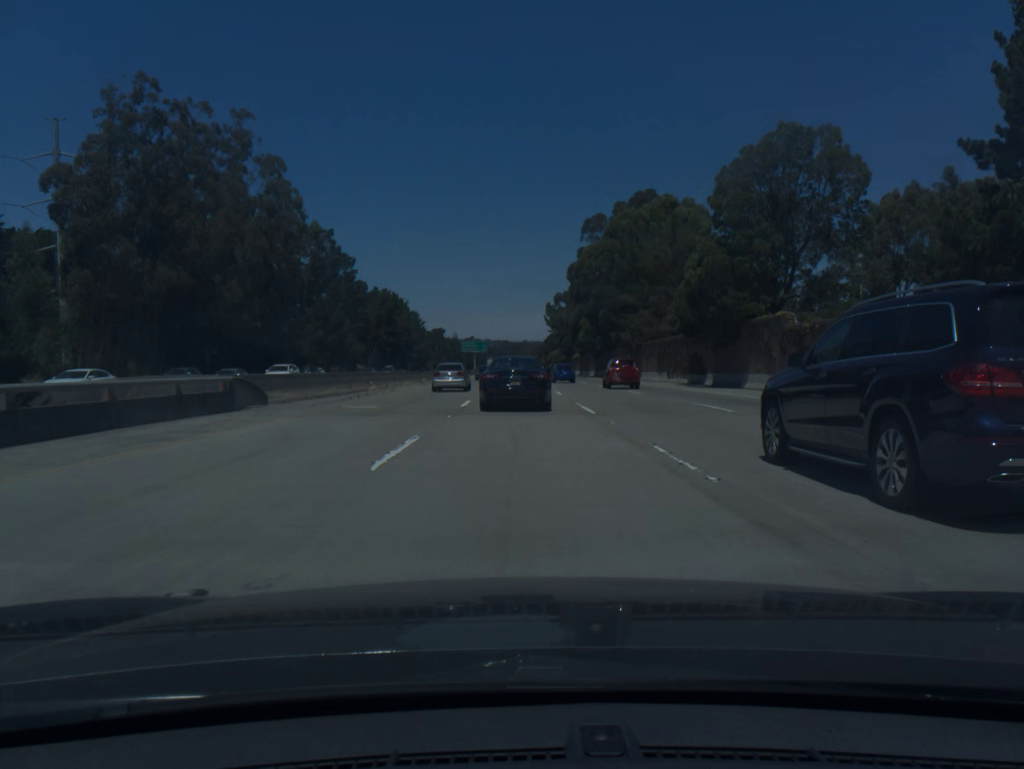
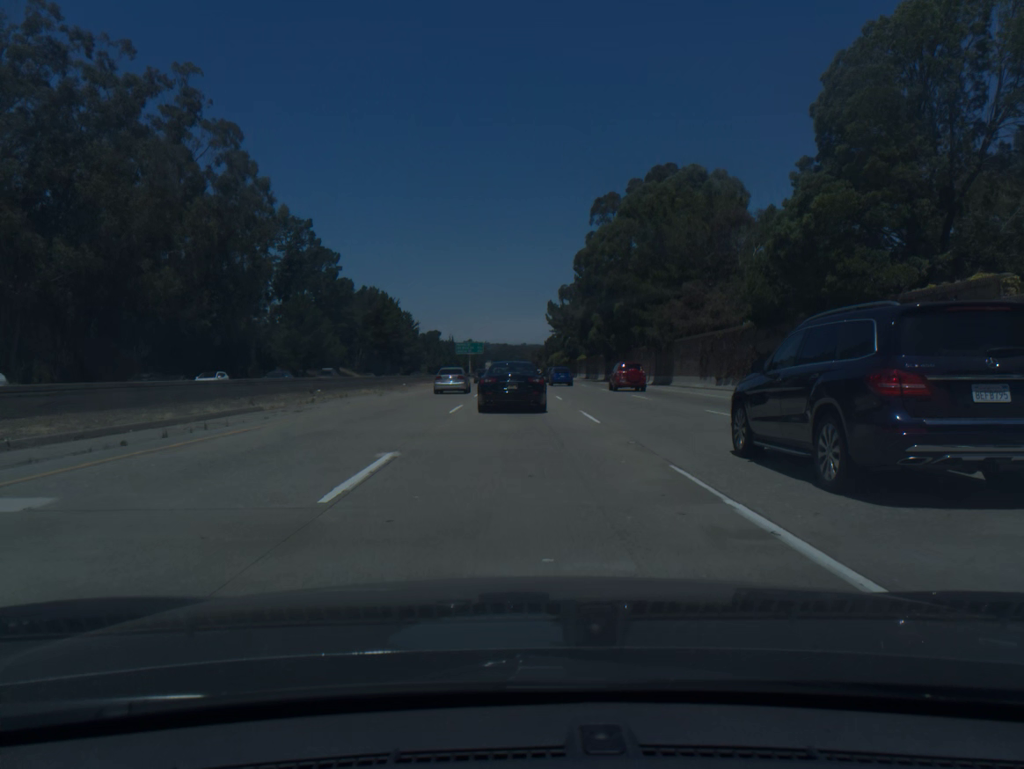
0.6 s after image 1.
(0.0, +16.8) m; 0°
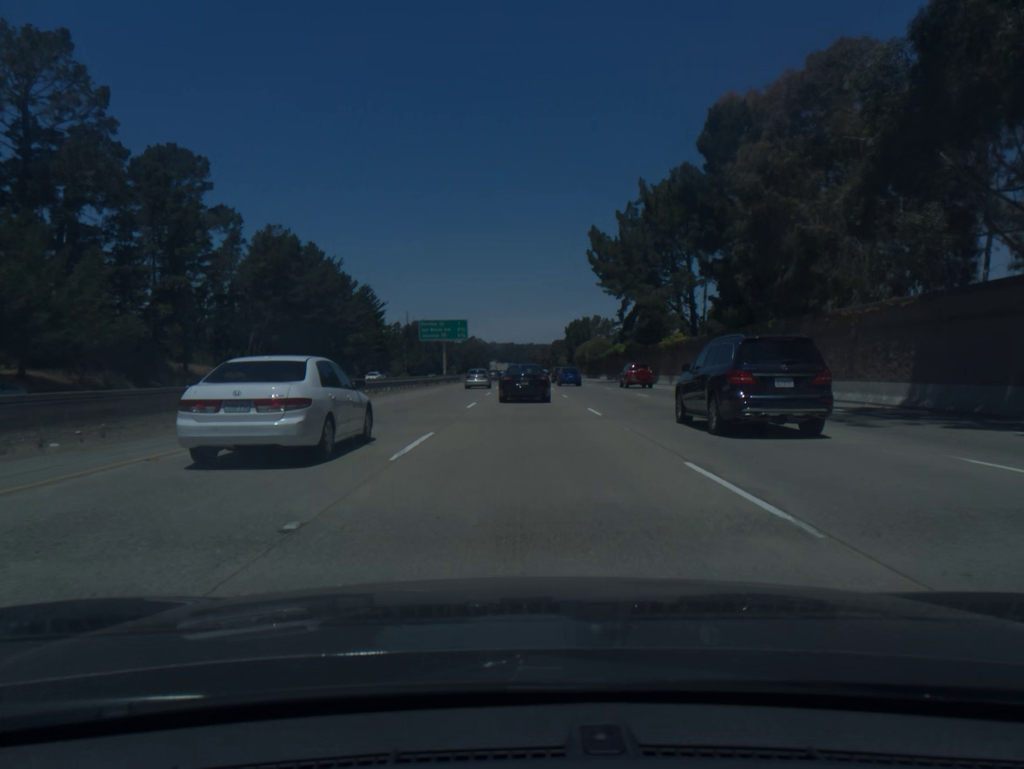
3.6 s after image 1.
(-0.7, +84.5) m; -1°
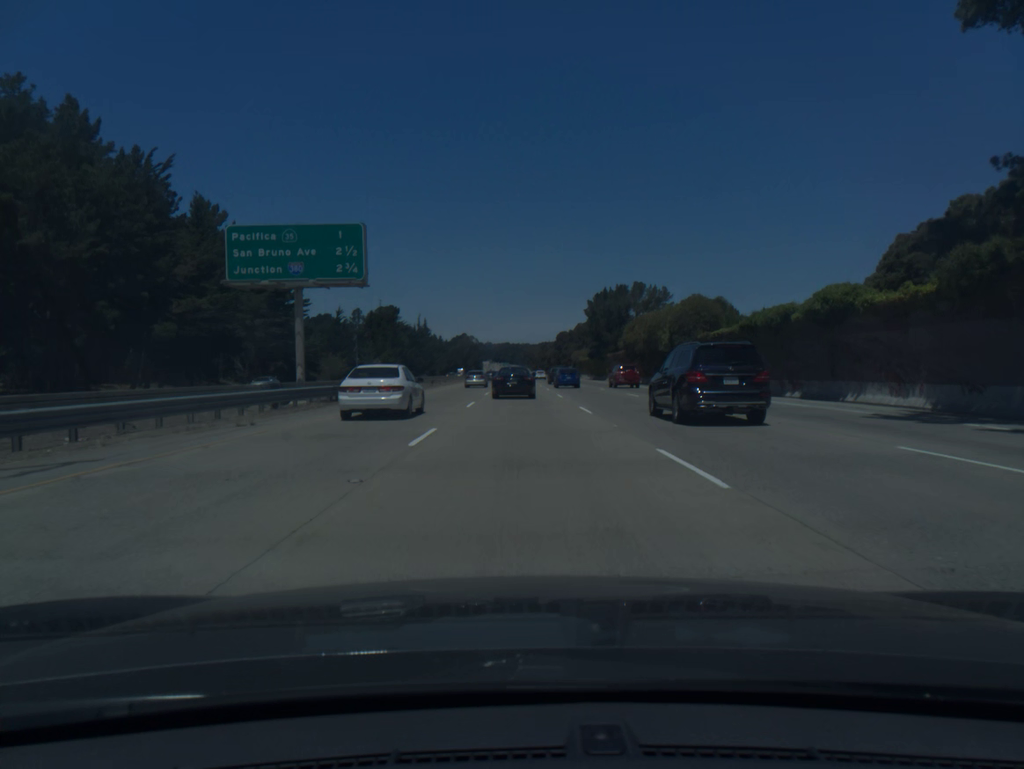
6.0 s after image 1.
(+0.2, +71.2) m; 0°
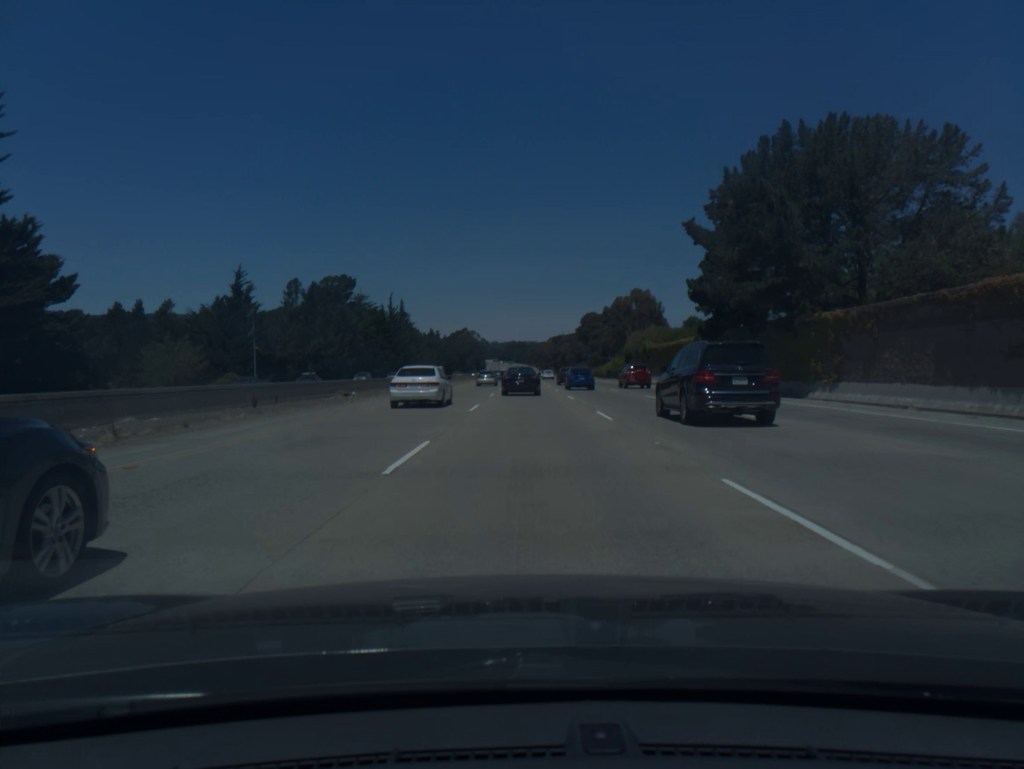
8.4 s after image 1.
(-0.3, +76.1) m; 0°
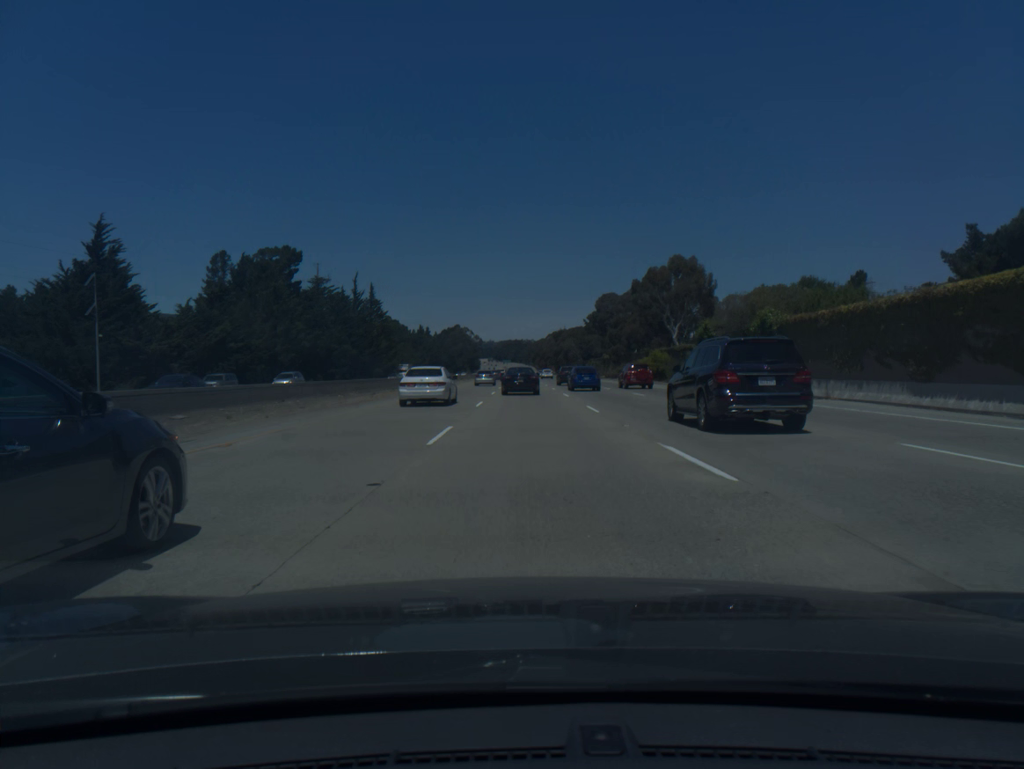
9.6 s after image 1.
(+0.1, +40.1) m; 0°
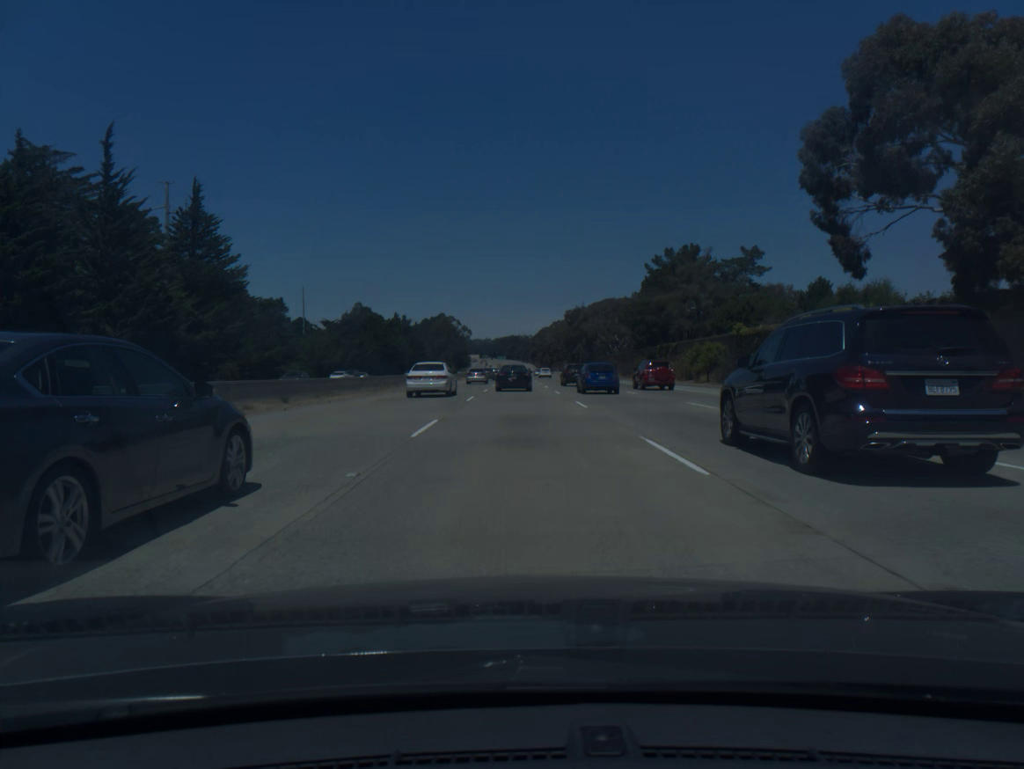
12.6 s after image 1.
(+0.2, +102.2) m; 0°
